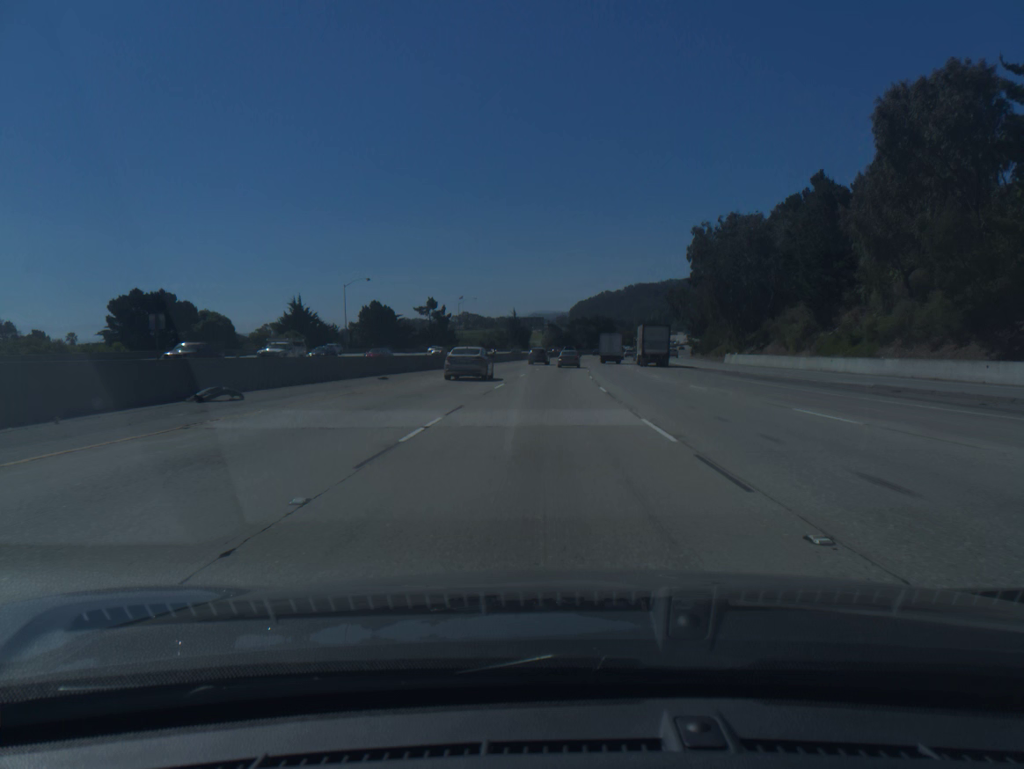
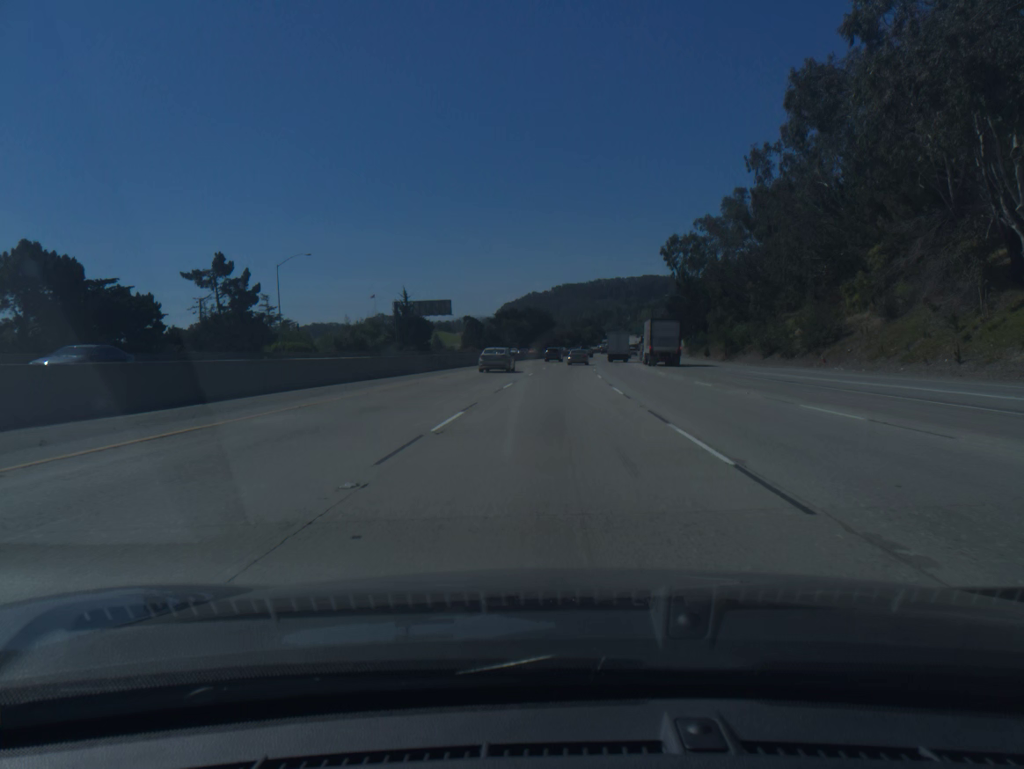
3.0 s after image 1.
(+3.1, +87.5) m; +5°
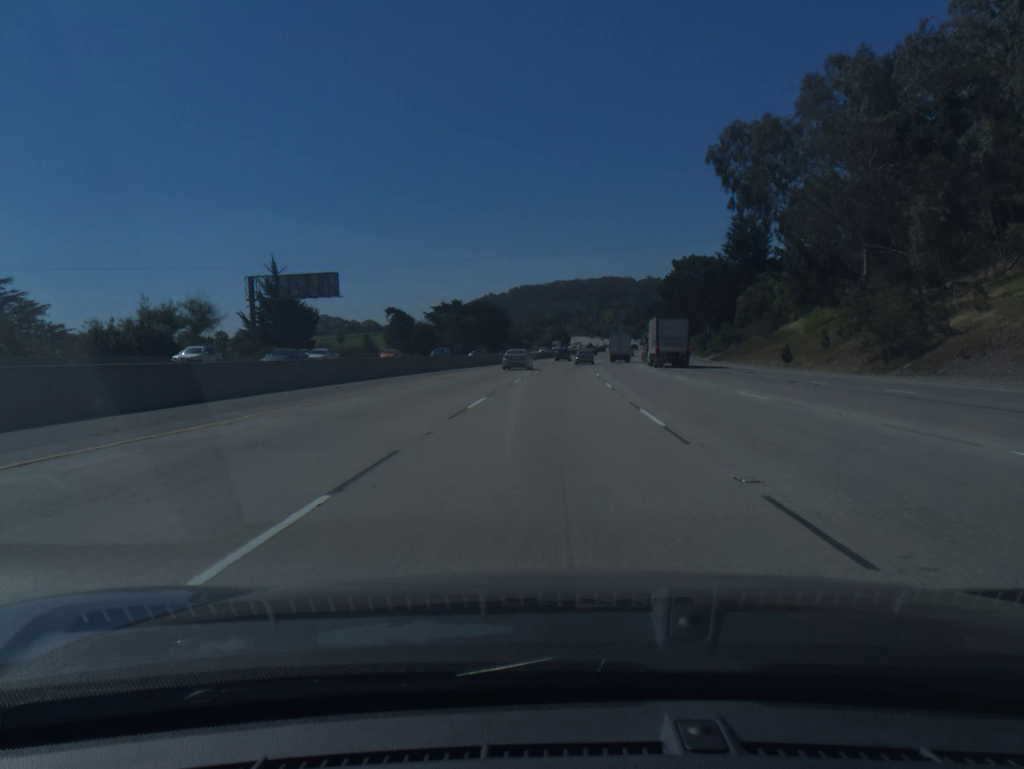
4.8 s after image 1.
(+1.5, +52.5) m; +3°
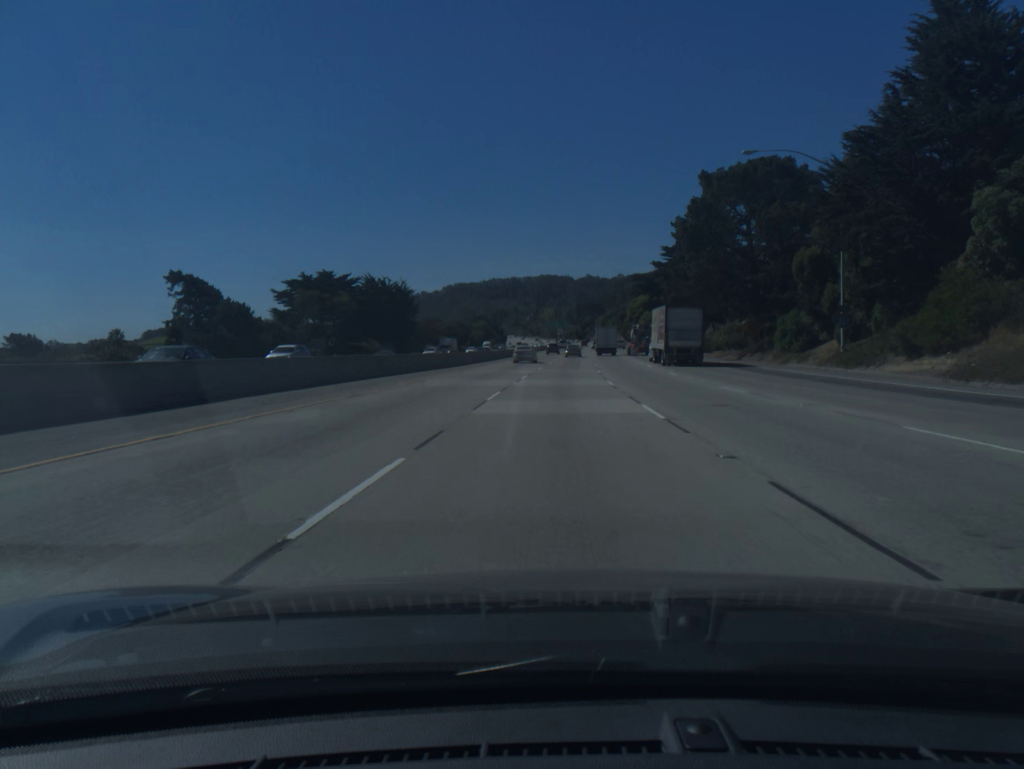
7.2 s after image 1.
(+2.5, +70.0) m; +5°
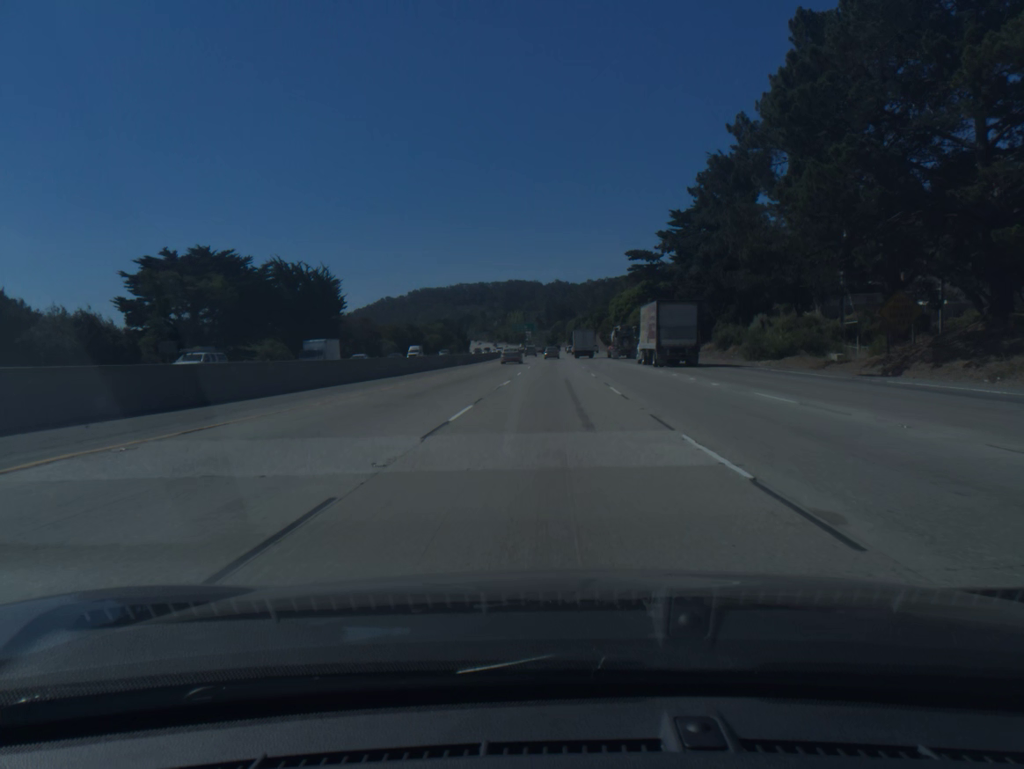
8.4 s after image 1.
(+0.7, +35.1) m; +2°
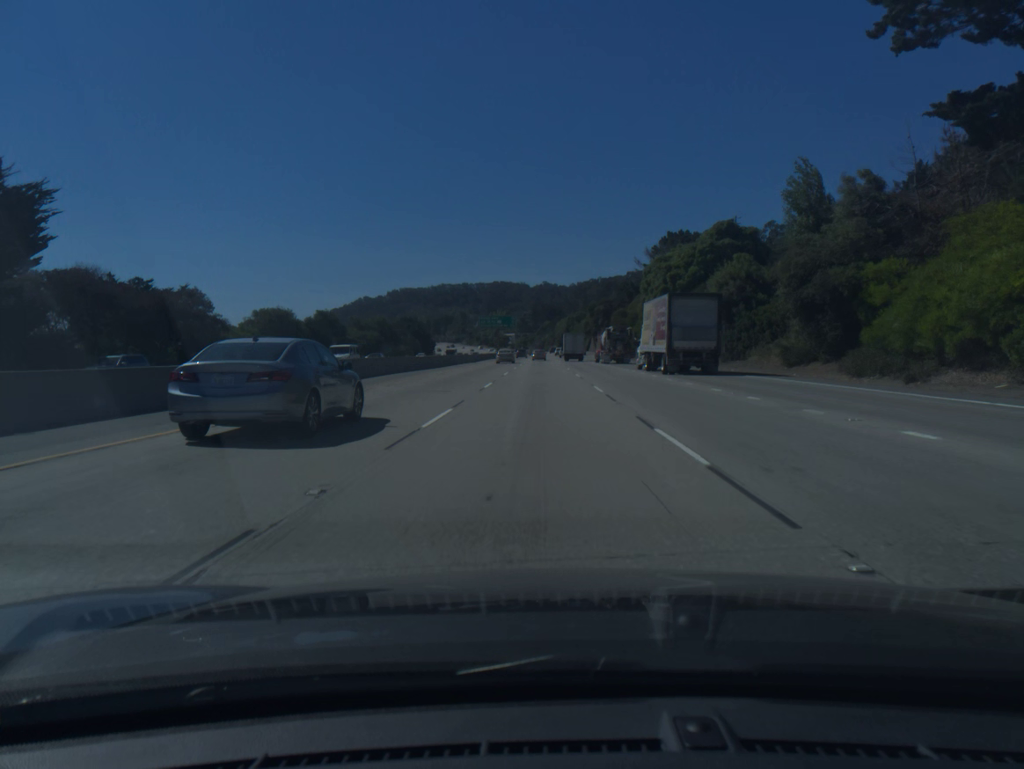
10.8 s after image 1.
(+1.1, +69.7) m; +1°
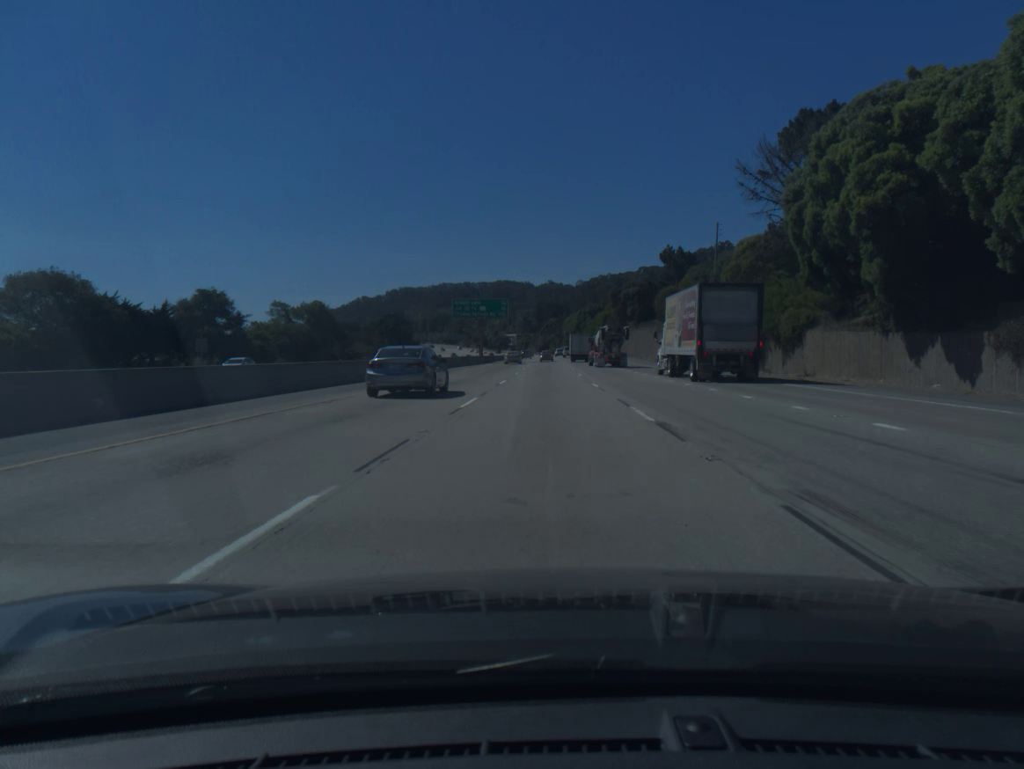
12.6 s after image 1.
(-0.2, +52.1) m; 0°
